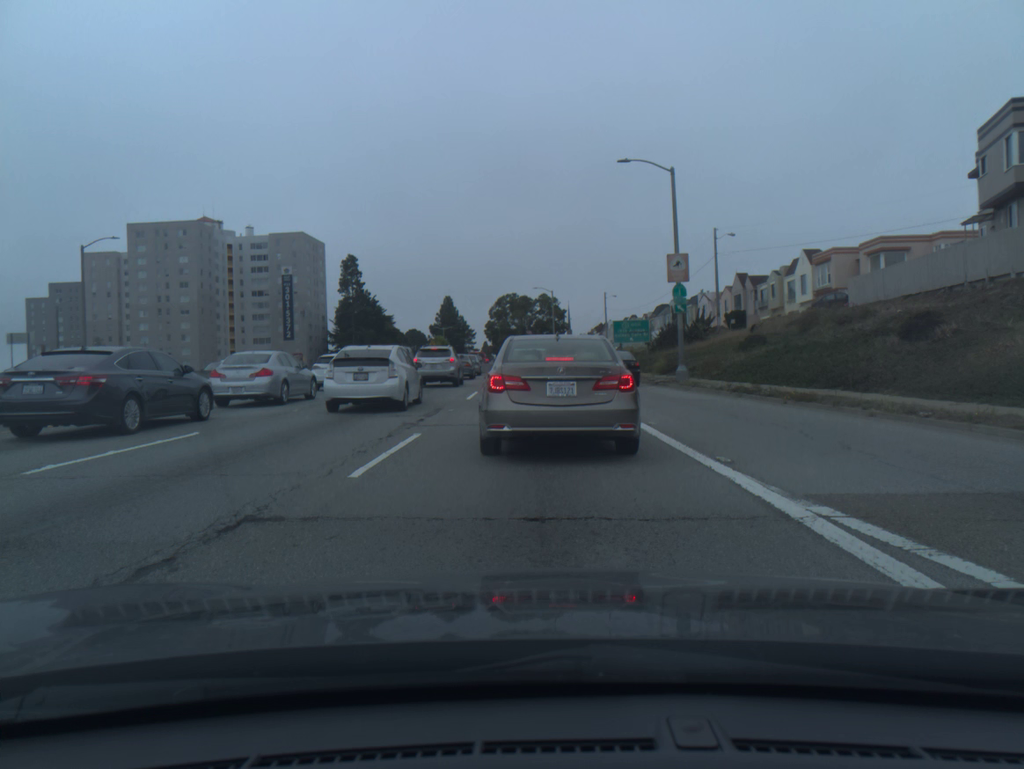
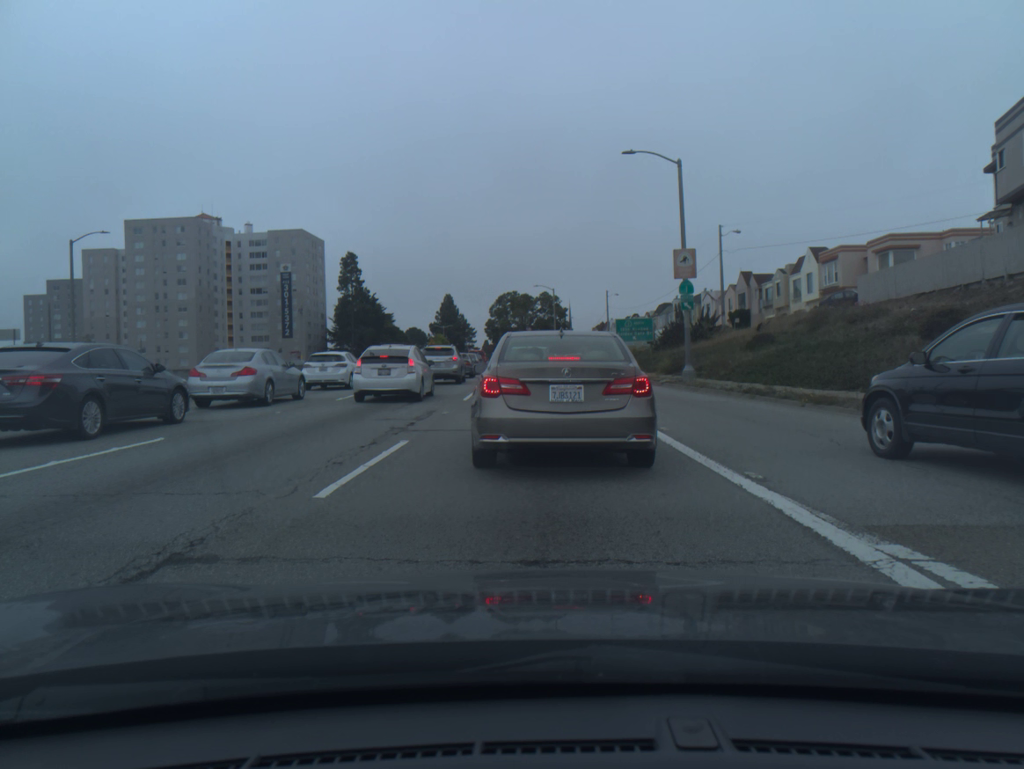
(0.0, +1.2) m; 0°
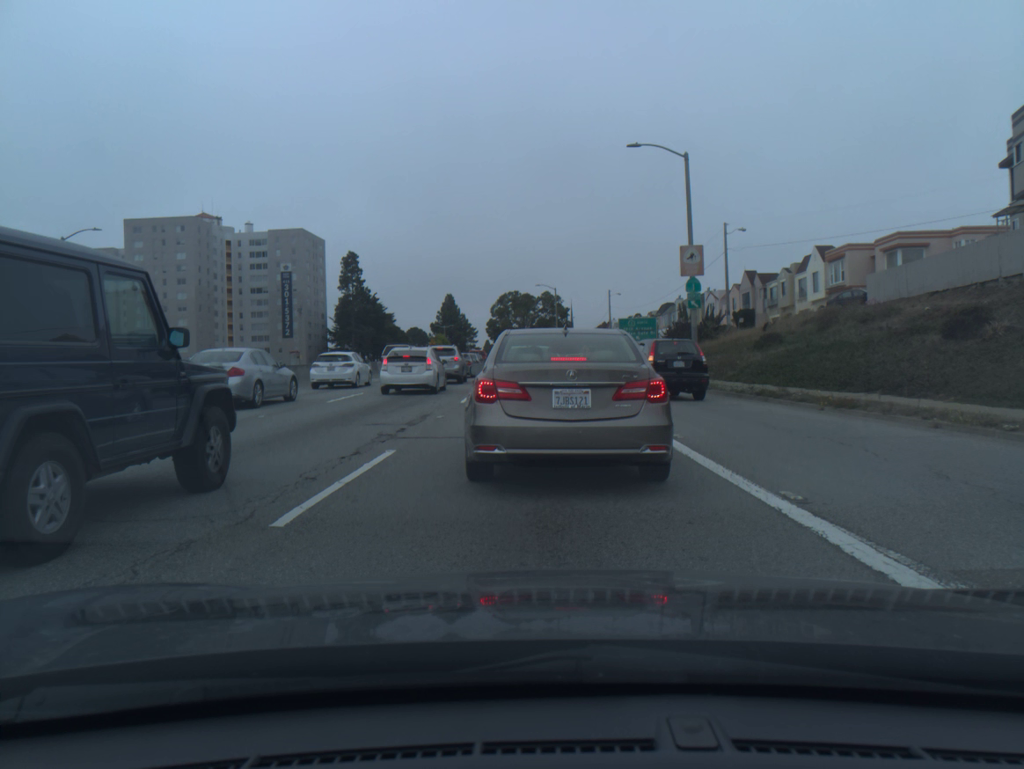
(-0.1, +1.1) m; 0°
